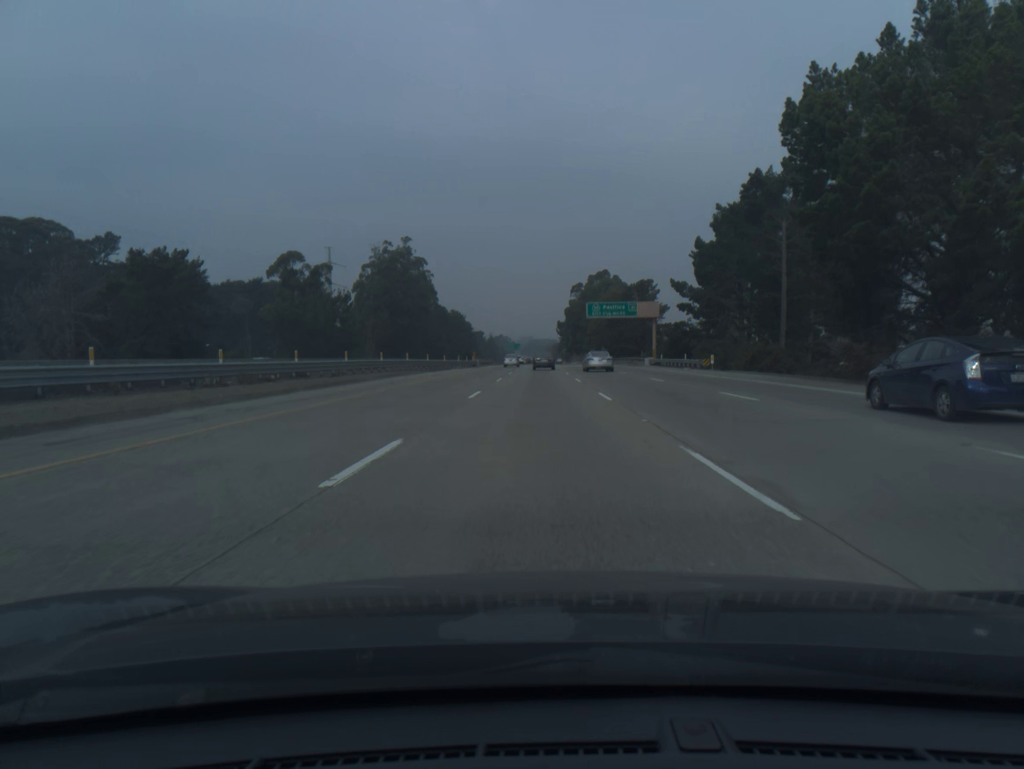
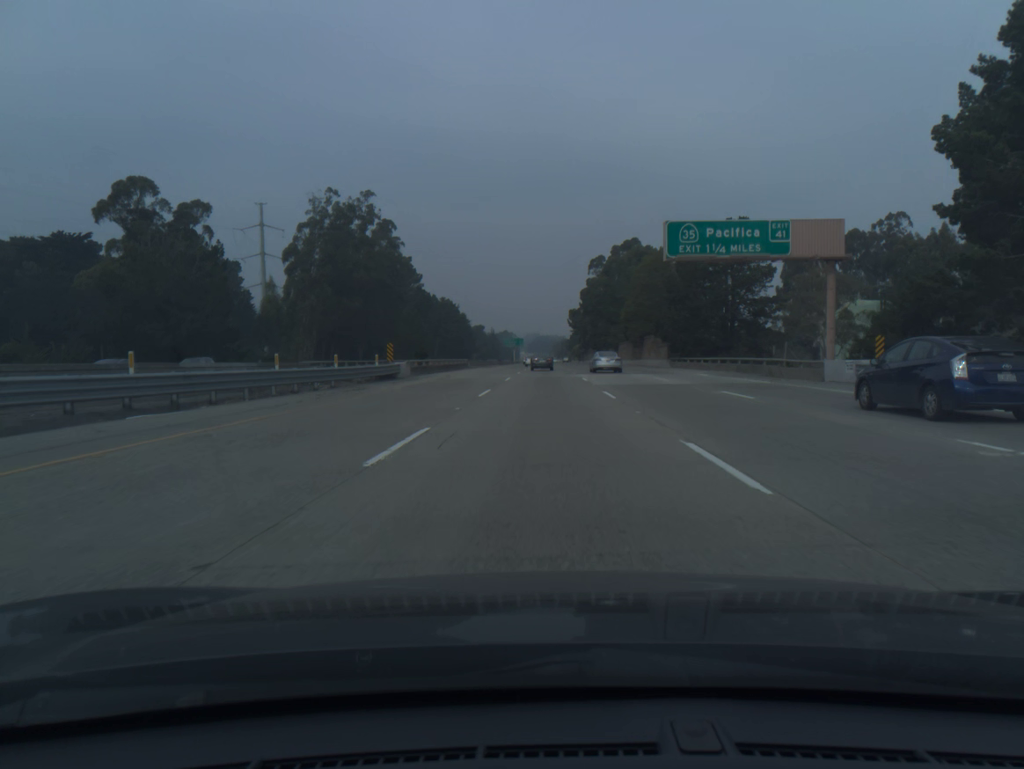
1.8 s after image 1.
(-0.3, +57.5) m; -1°
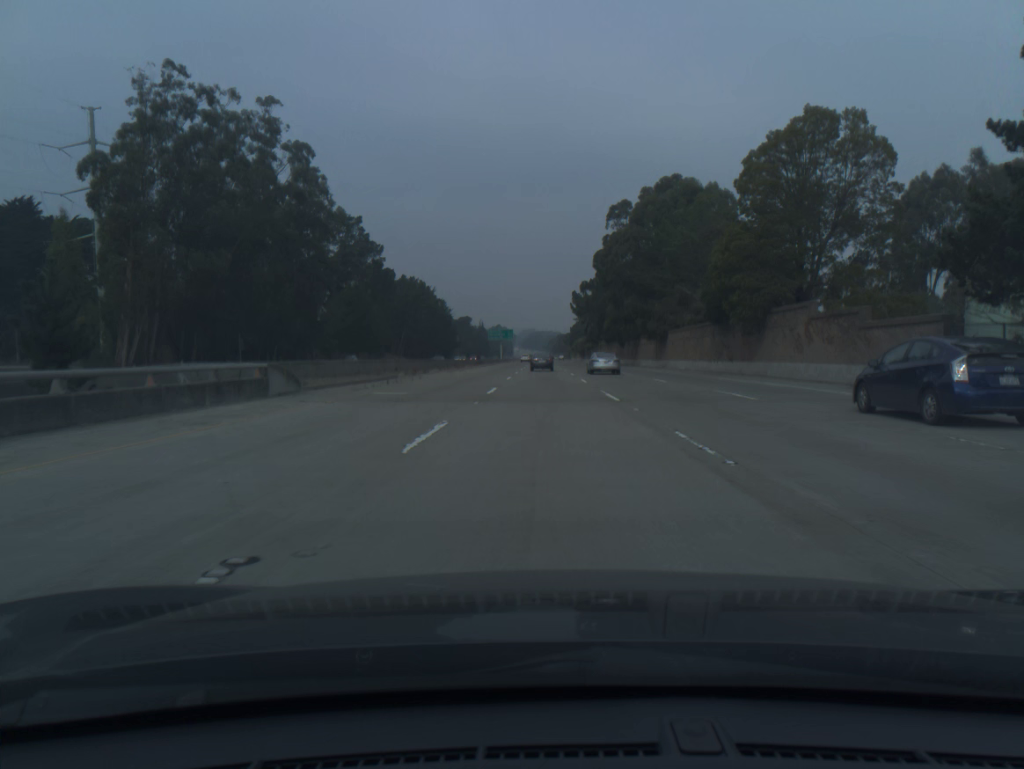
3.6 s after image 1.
(+0.1, +57.0) m; 0°
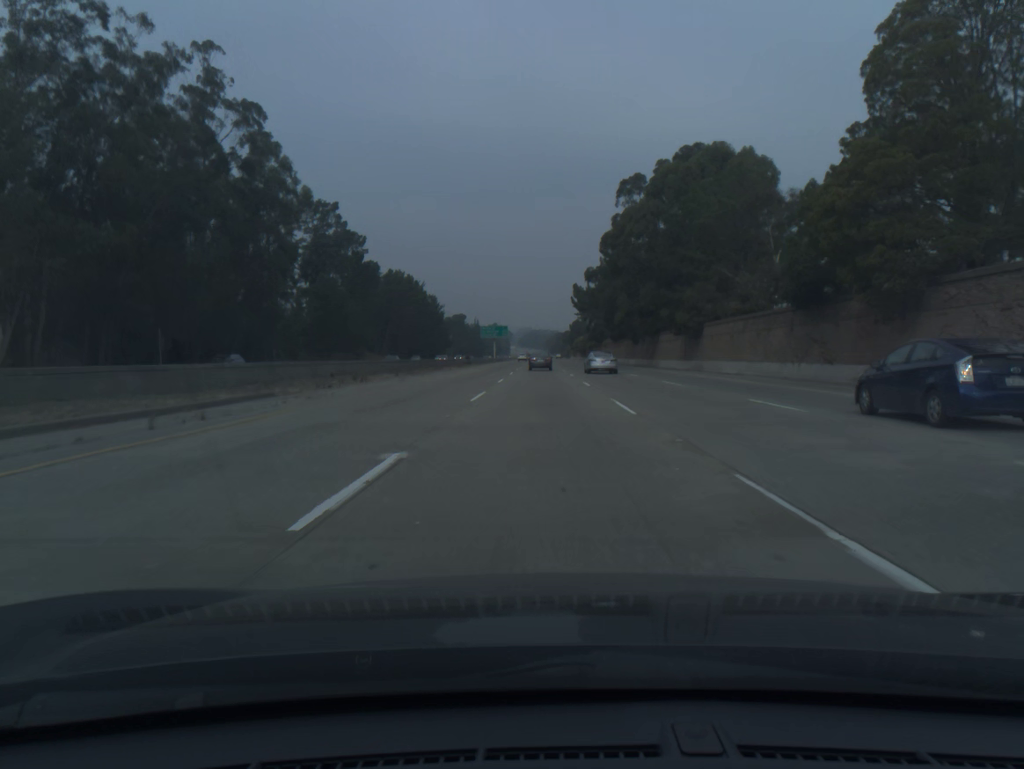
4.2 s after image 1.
(0.0, +18.9) m; 0°
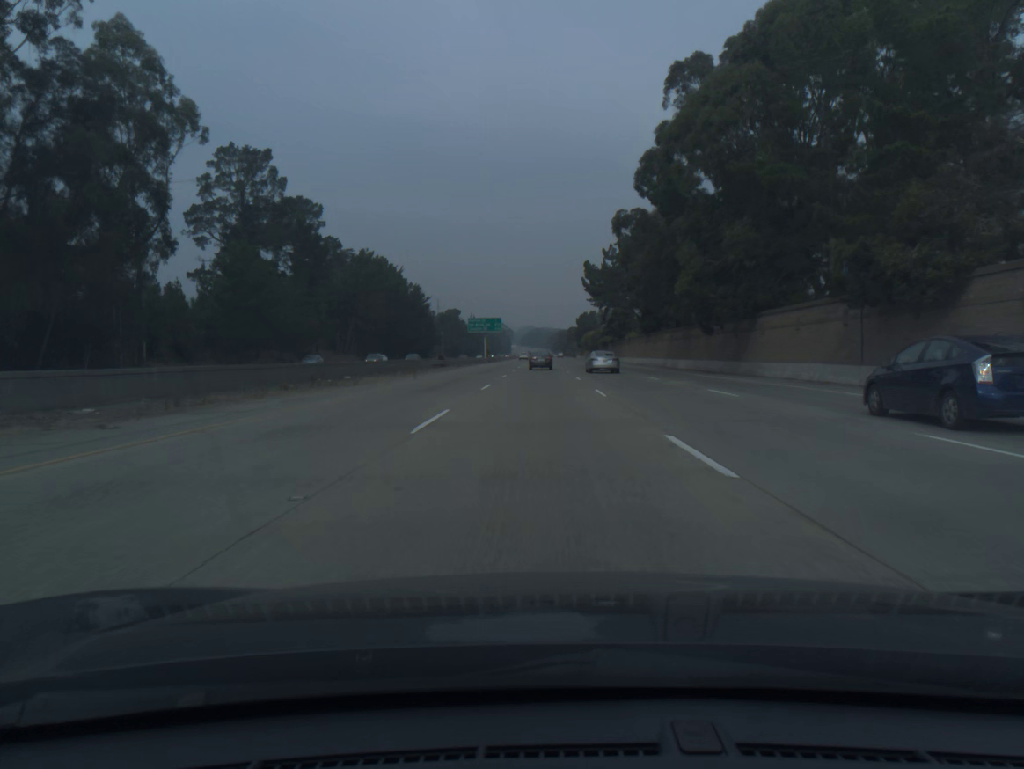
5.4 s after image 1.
(0.0, +37.7) m; 0°
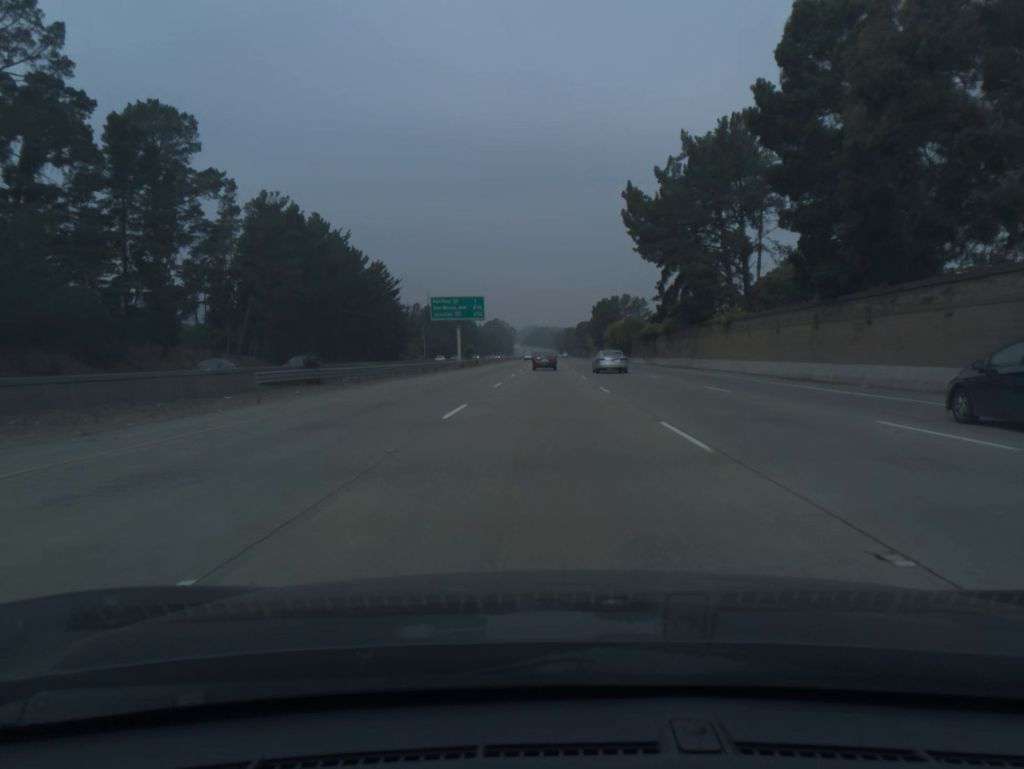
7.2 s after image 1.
(-0.3, +56.2) m; 0°
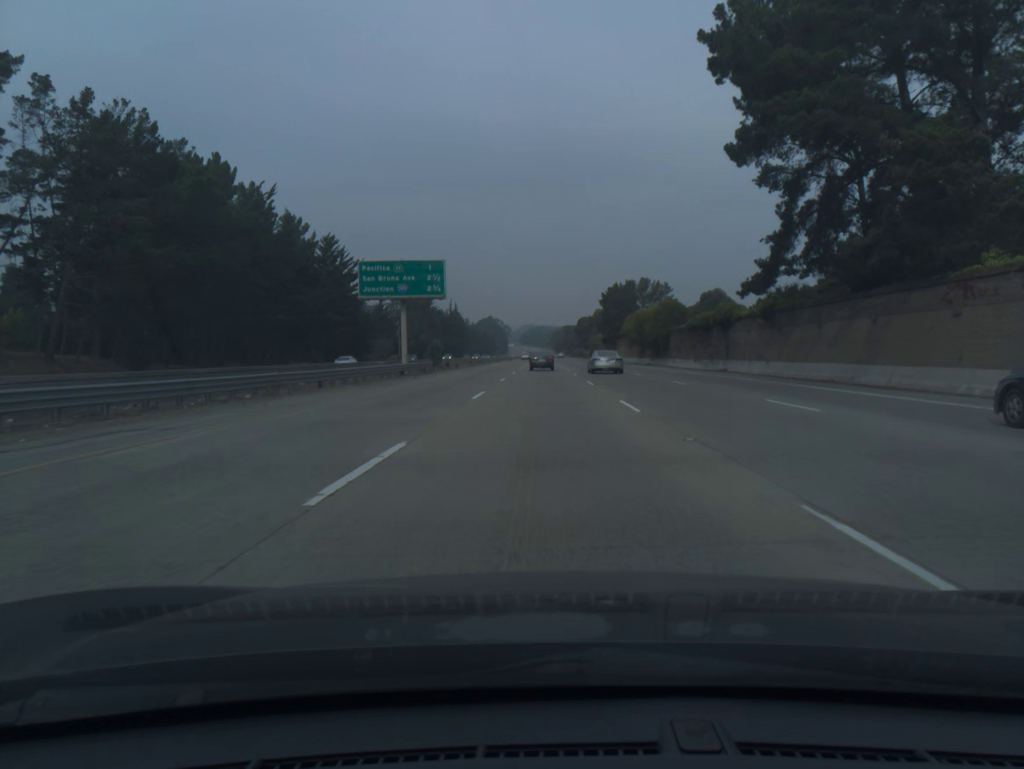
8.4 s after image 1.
(+0.1, +37.2) m; 0°
